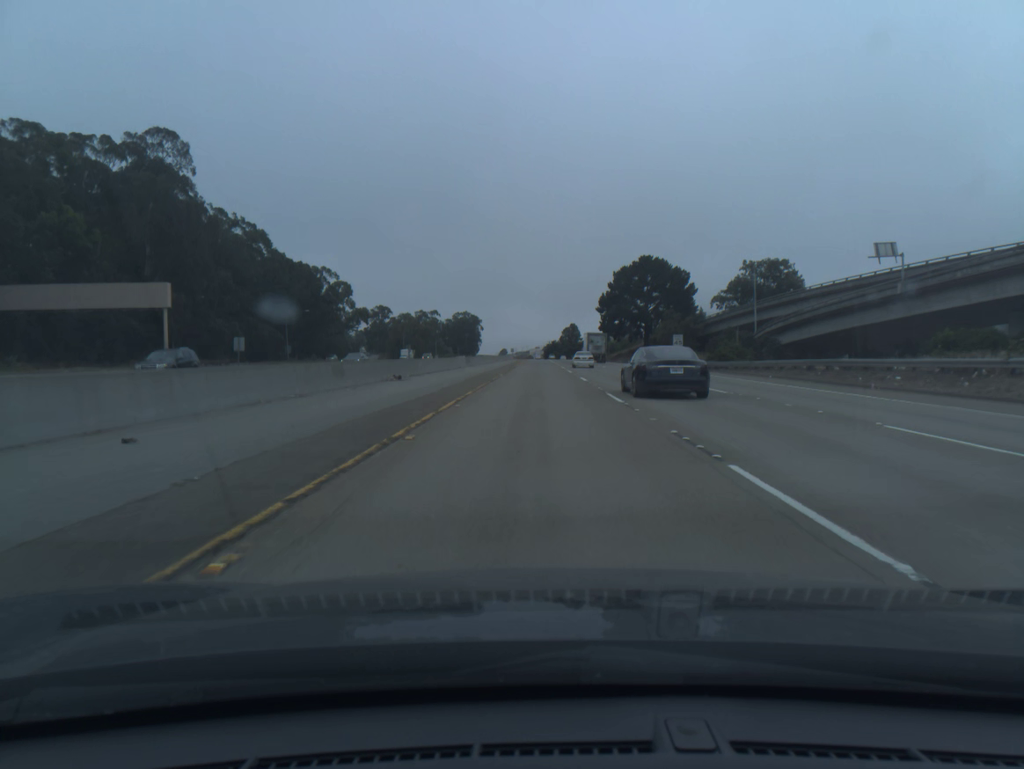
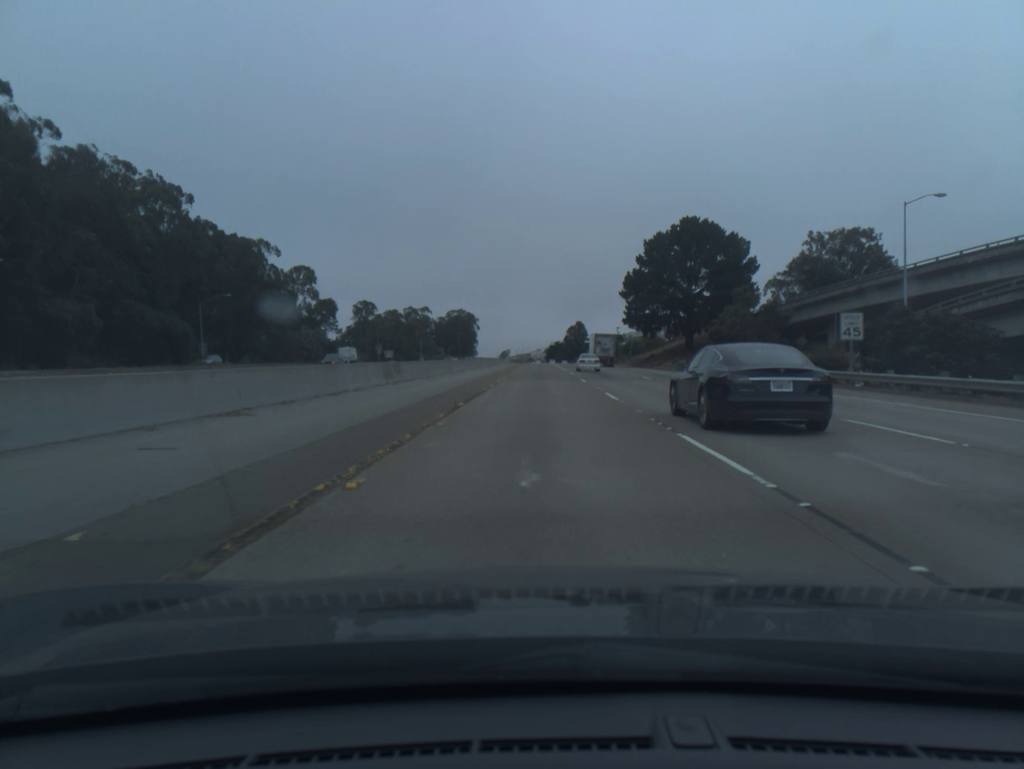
(-0.1, +41.0) m; 0°
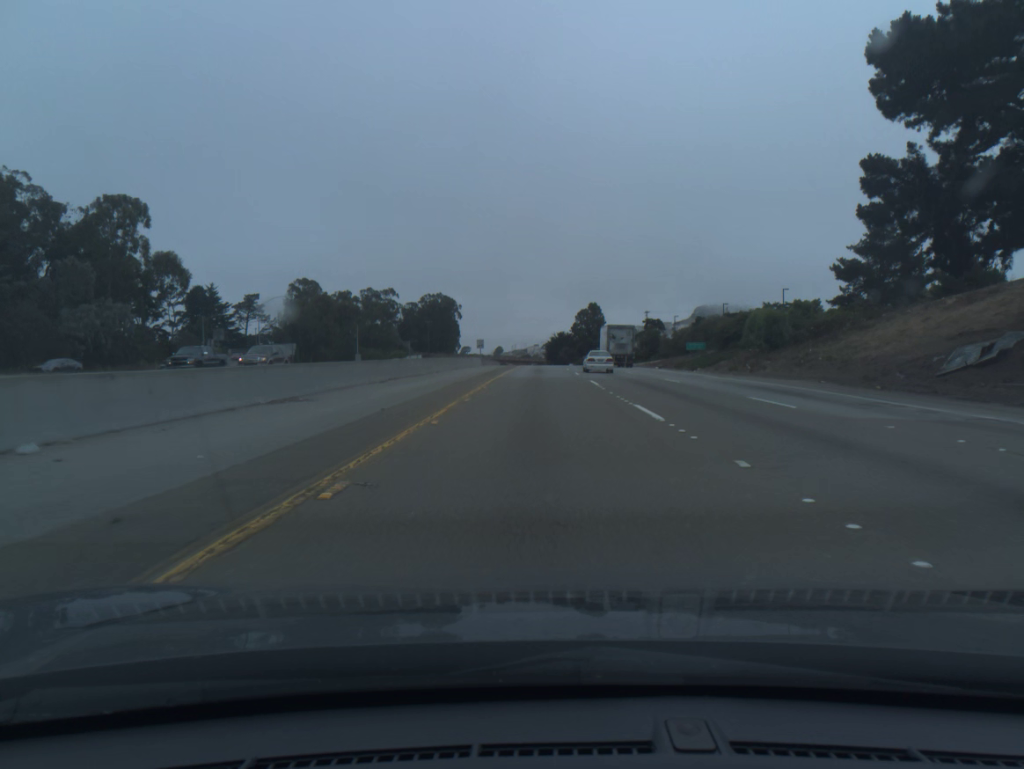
(+0.2, +81.6) m; 0°
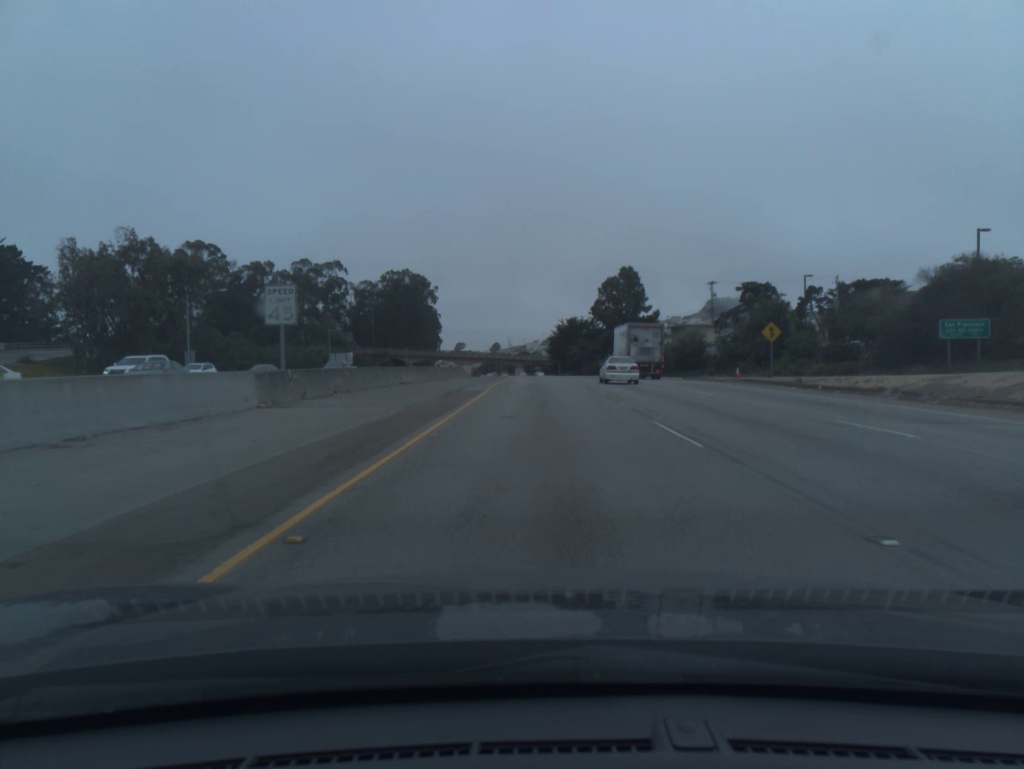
(0.0, +78.3) m; 0°
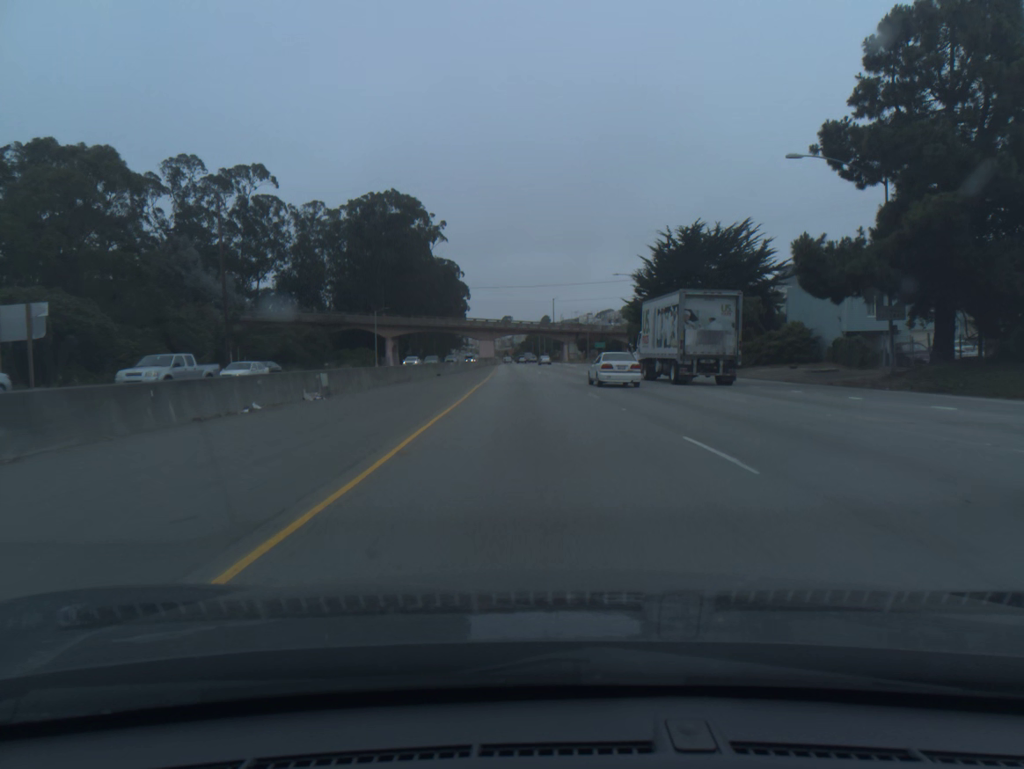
(-1.7, +93.0) m; -4°
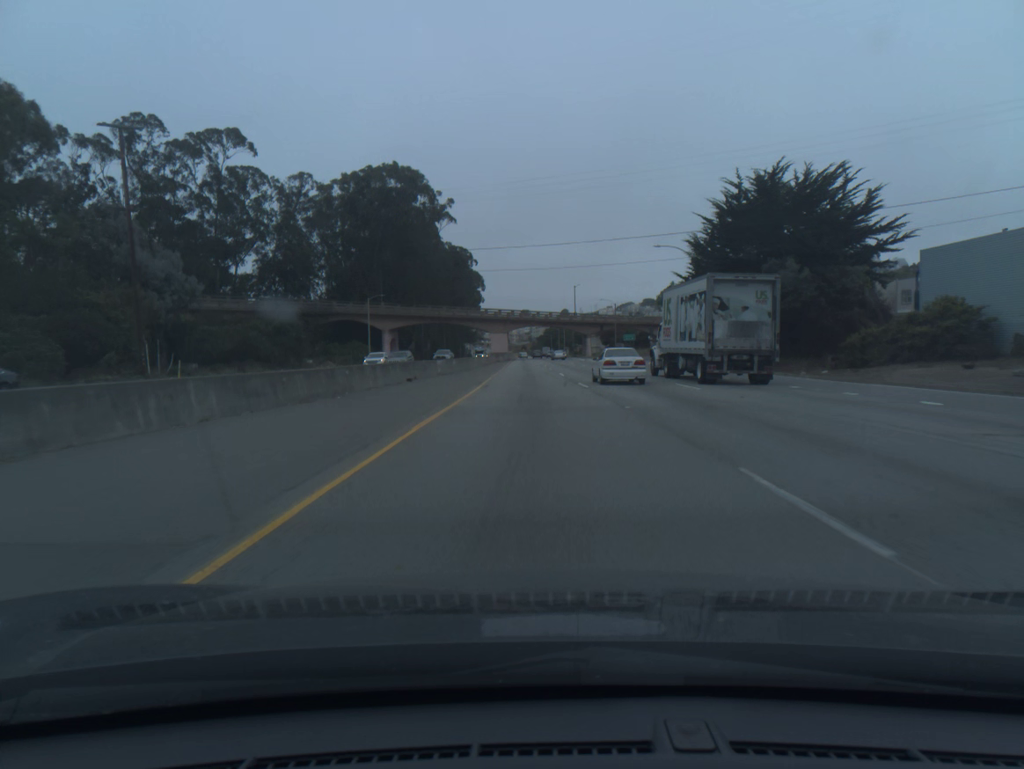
(-0.2, +18.1) m; -1°
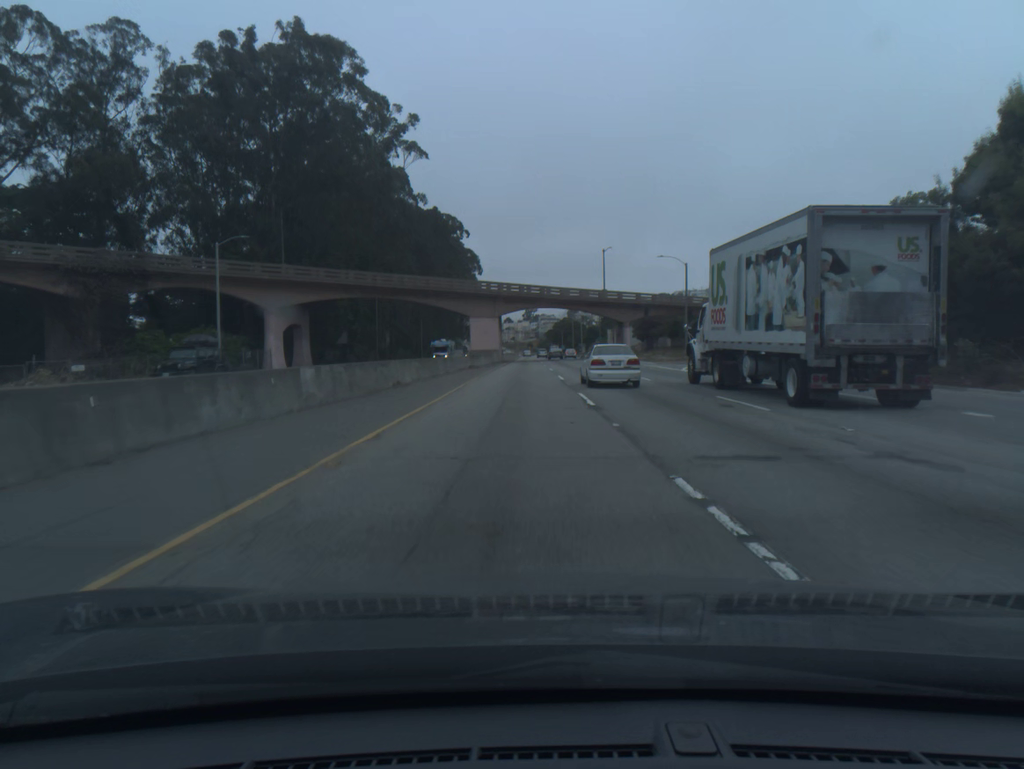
(-0.5, +53.6) m; -1°
